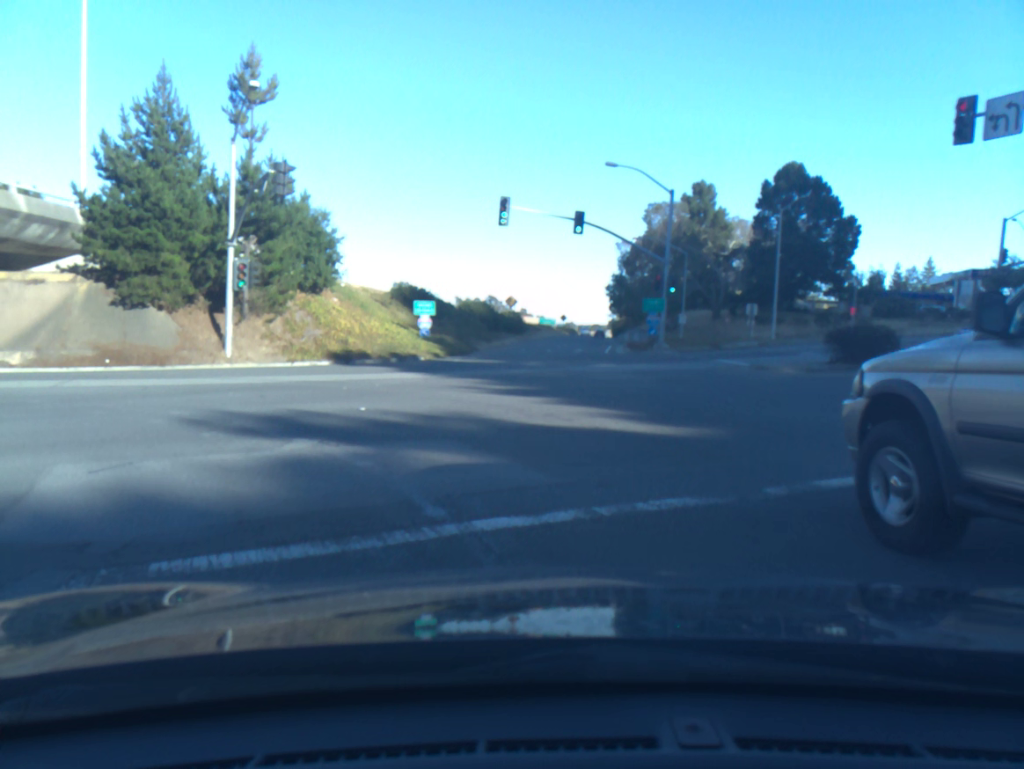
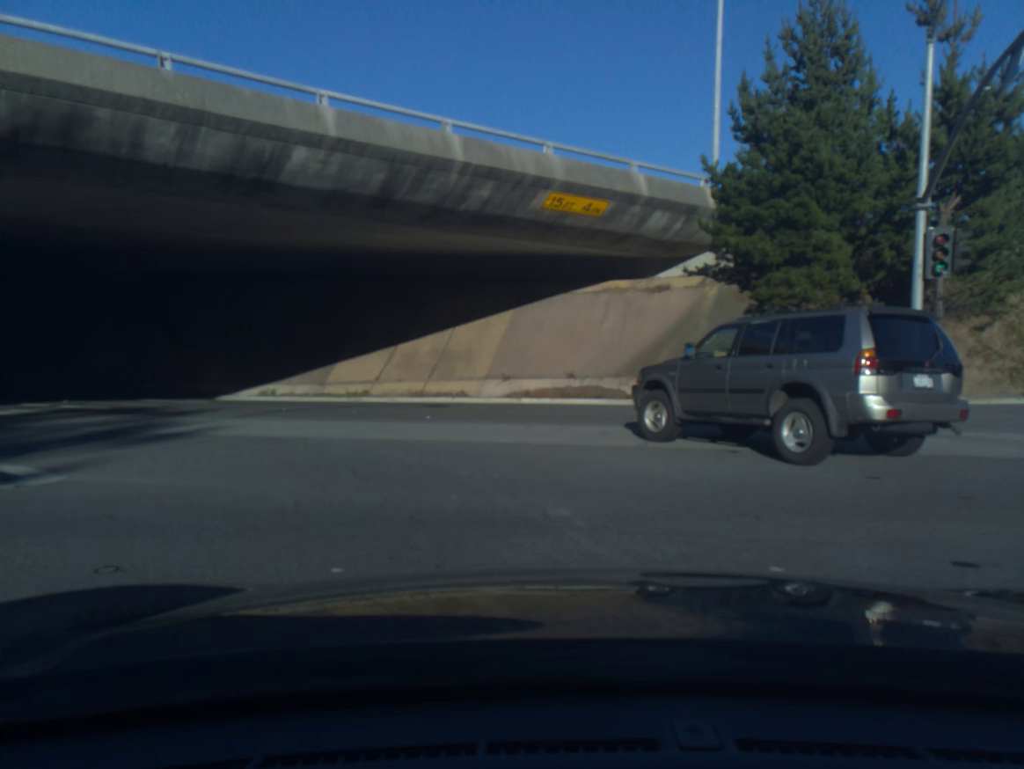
(-4.5, +11.5) m; -42°
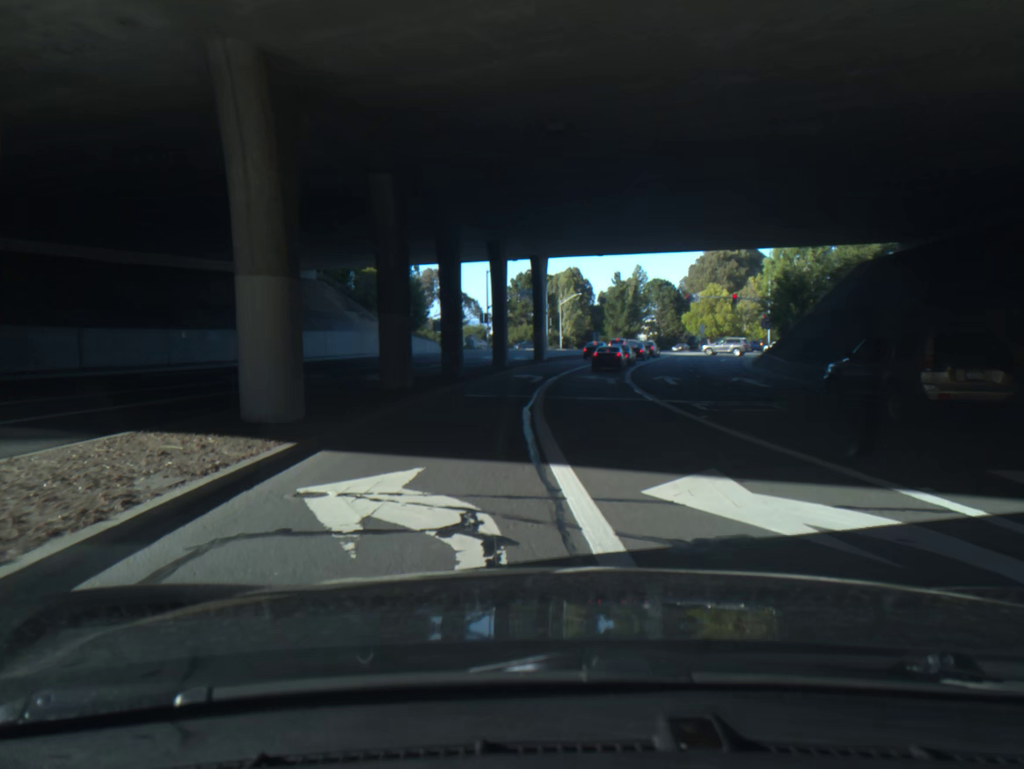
(-11.3, +17.3) m; -59°
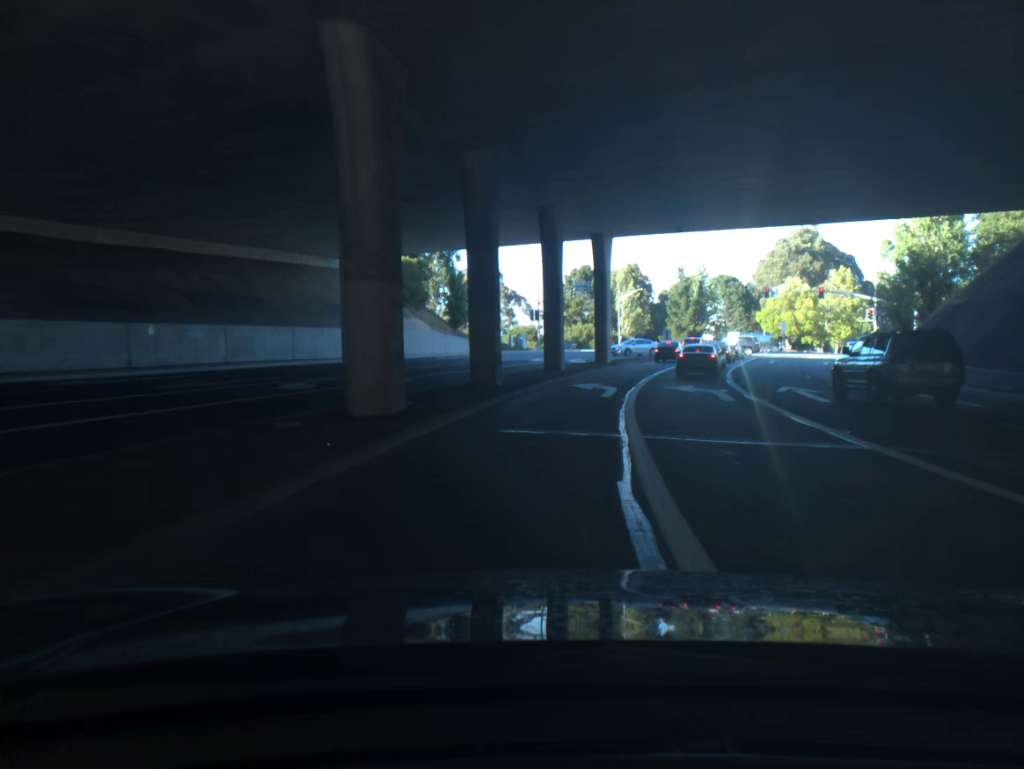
(-0.3, +10.3) m; -2°
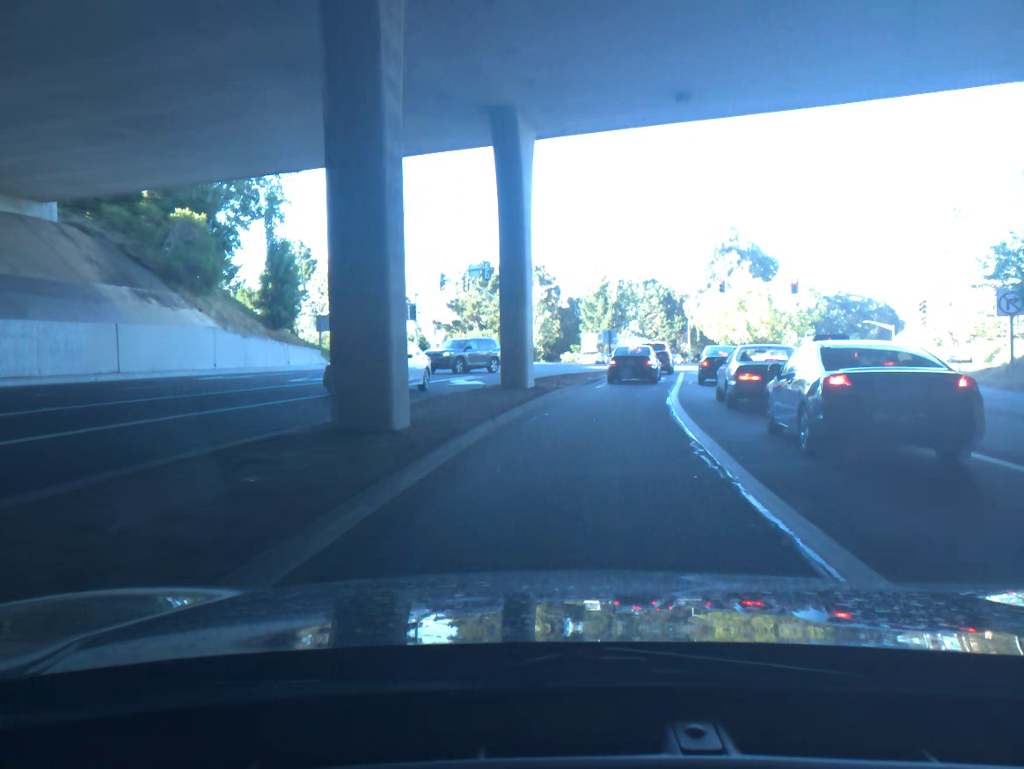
(+1.5, +24.4) m; +9°
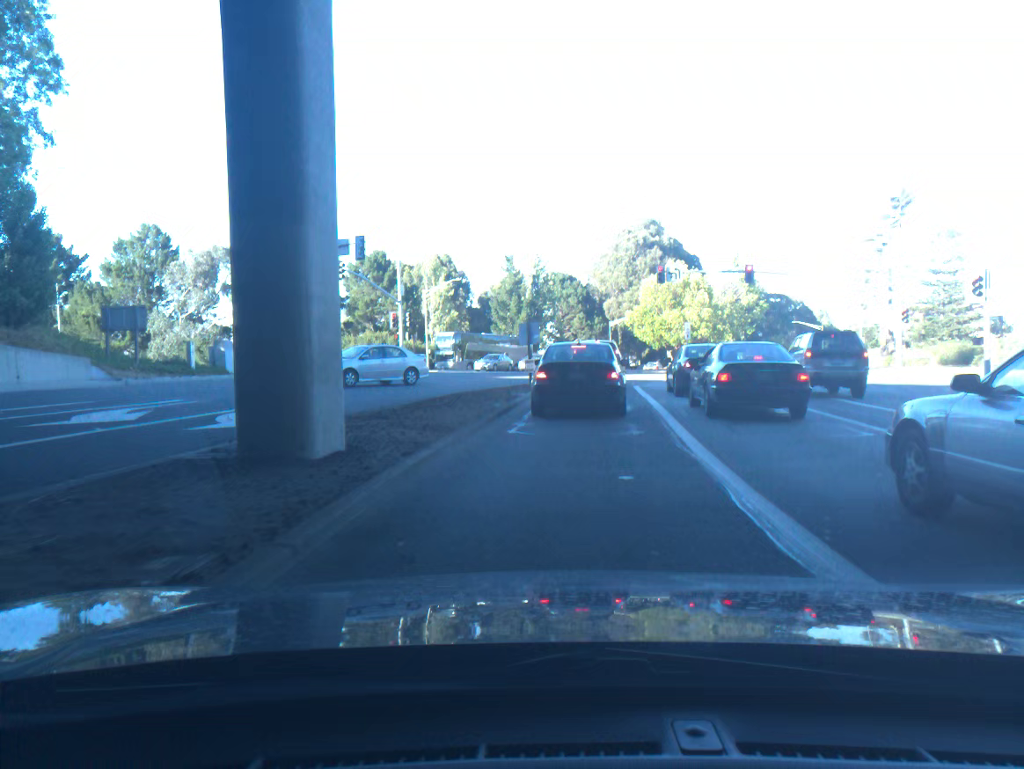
(+0.8, +14.1) m; +6°
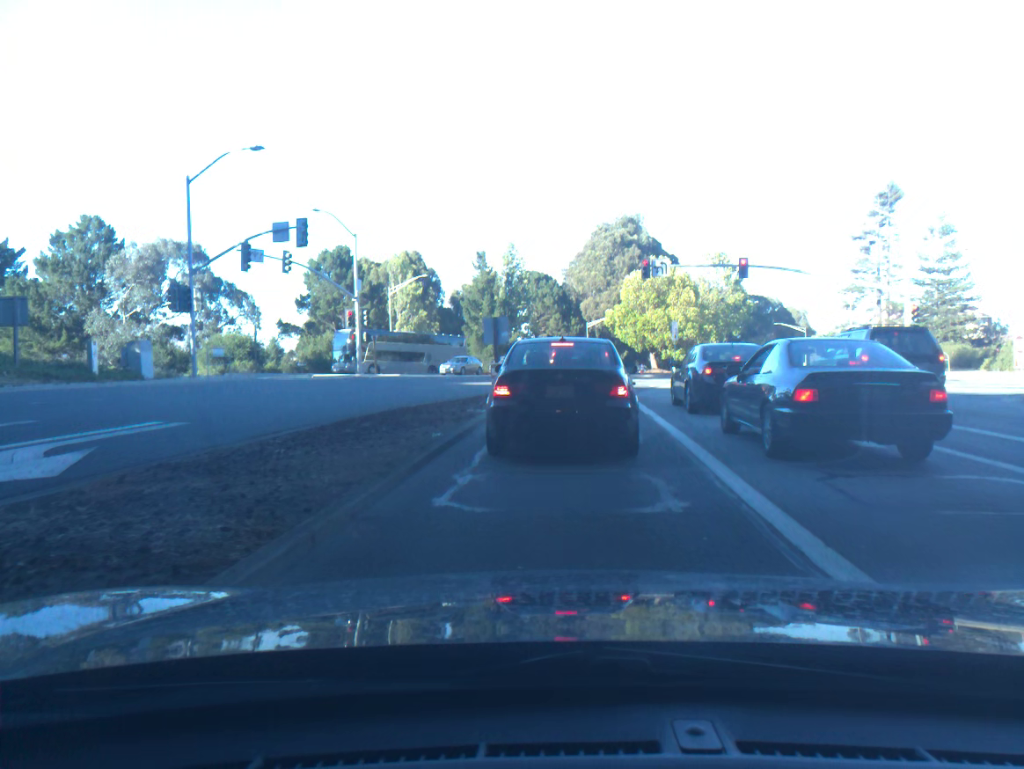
(+0.1, +5.6) m; +1°
